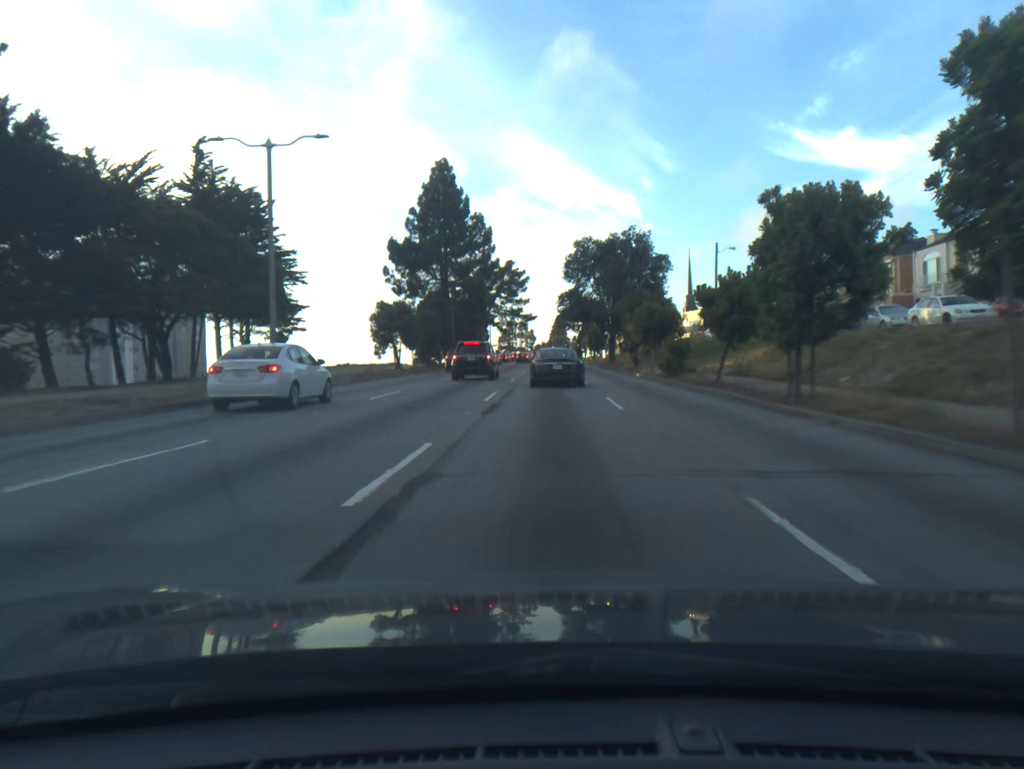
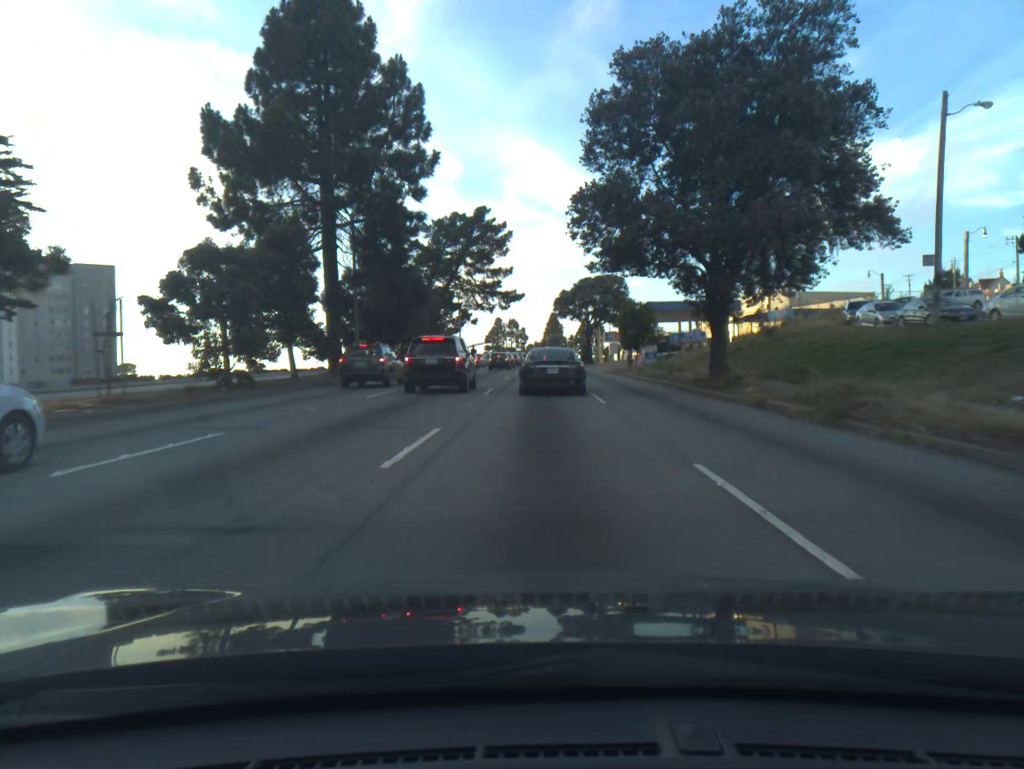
(+0.4, +42.9) m; +1°
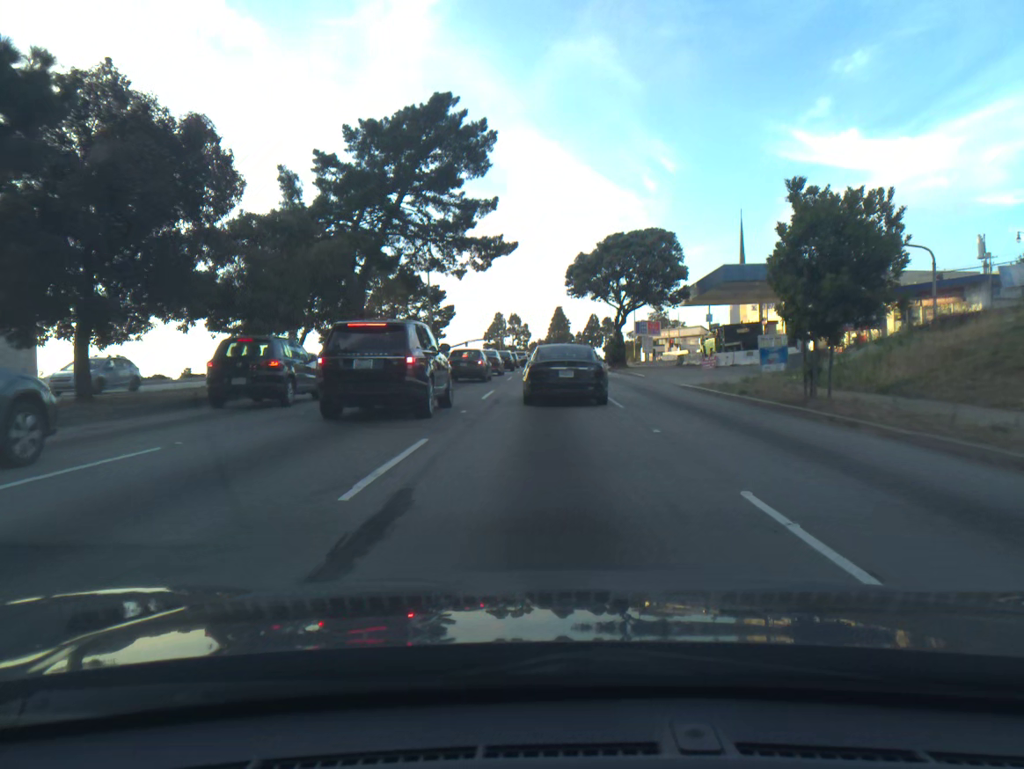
(-0.2, +31.3) m; 0°
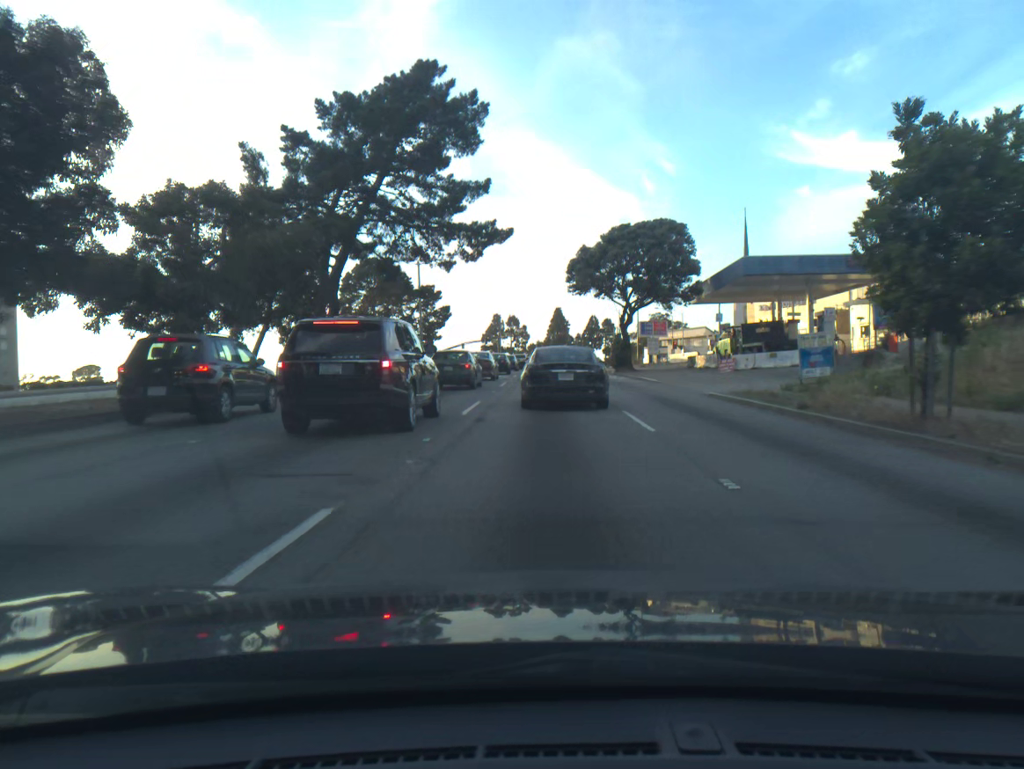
(0.0, +4.8) m; 0°
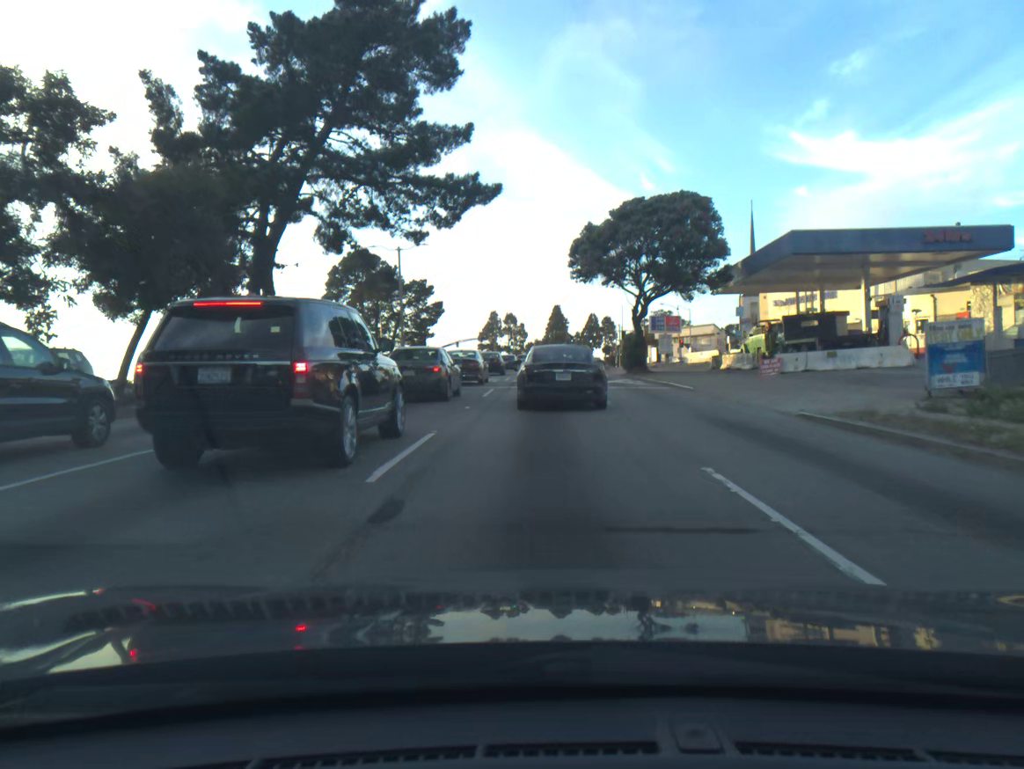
(0.0, +8.6) m; 0°
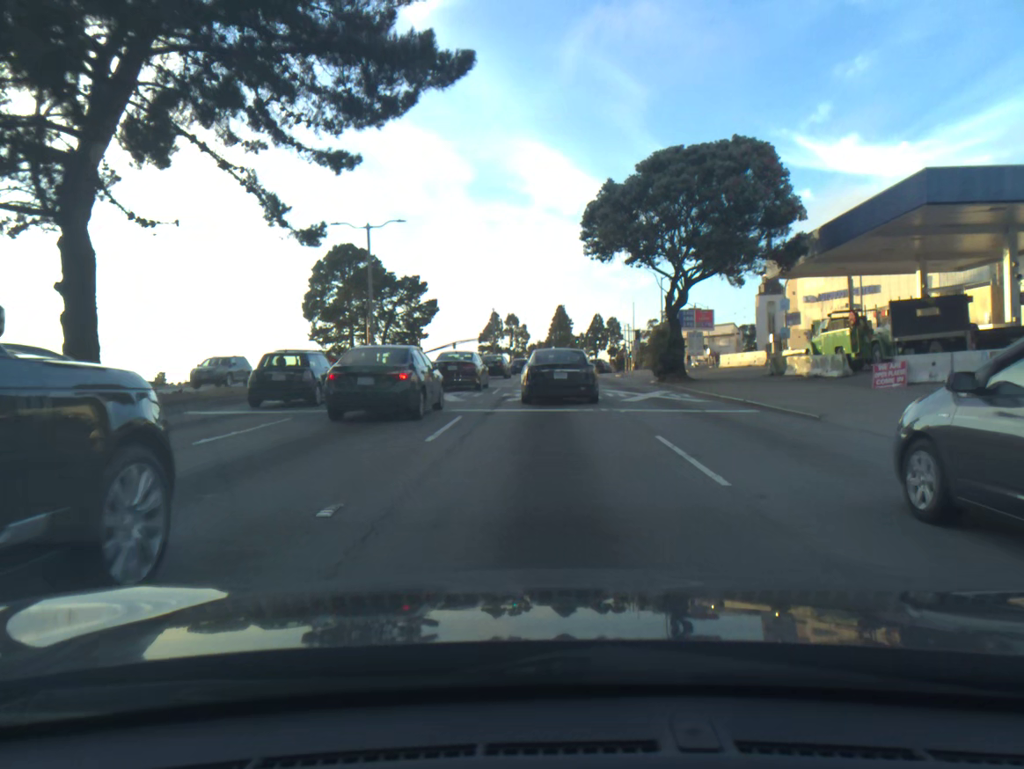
(0.0, +11.3) m; 0°
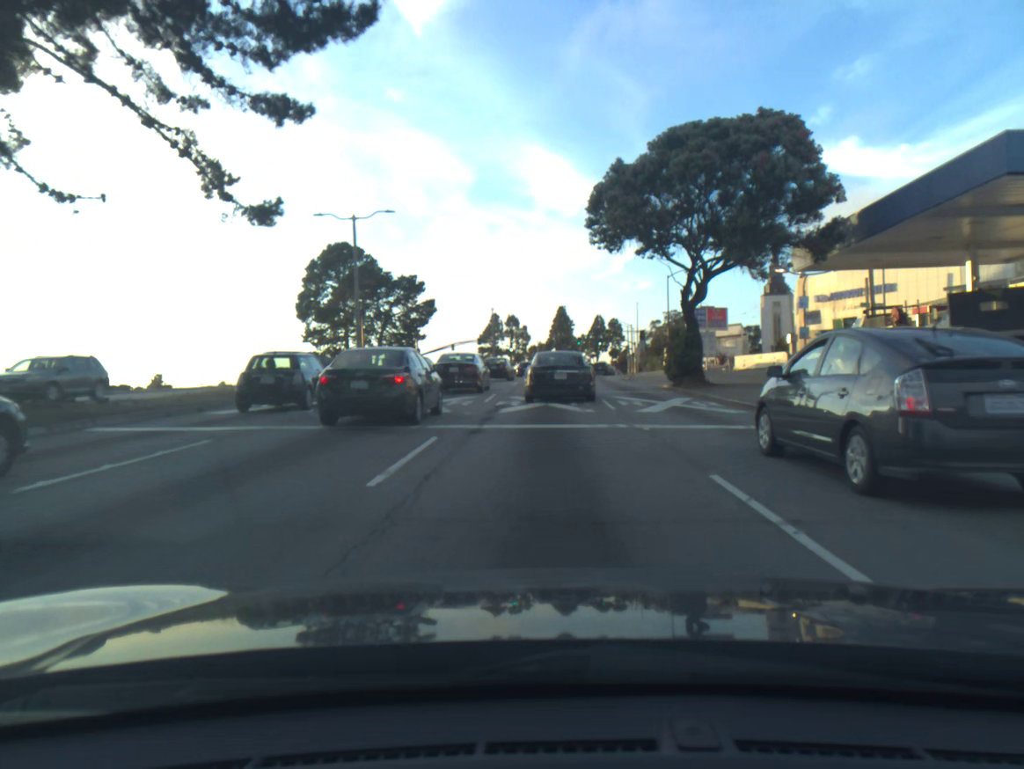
(0.0, +3.7) m; 0°
